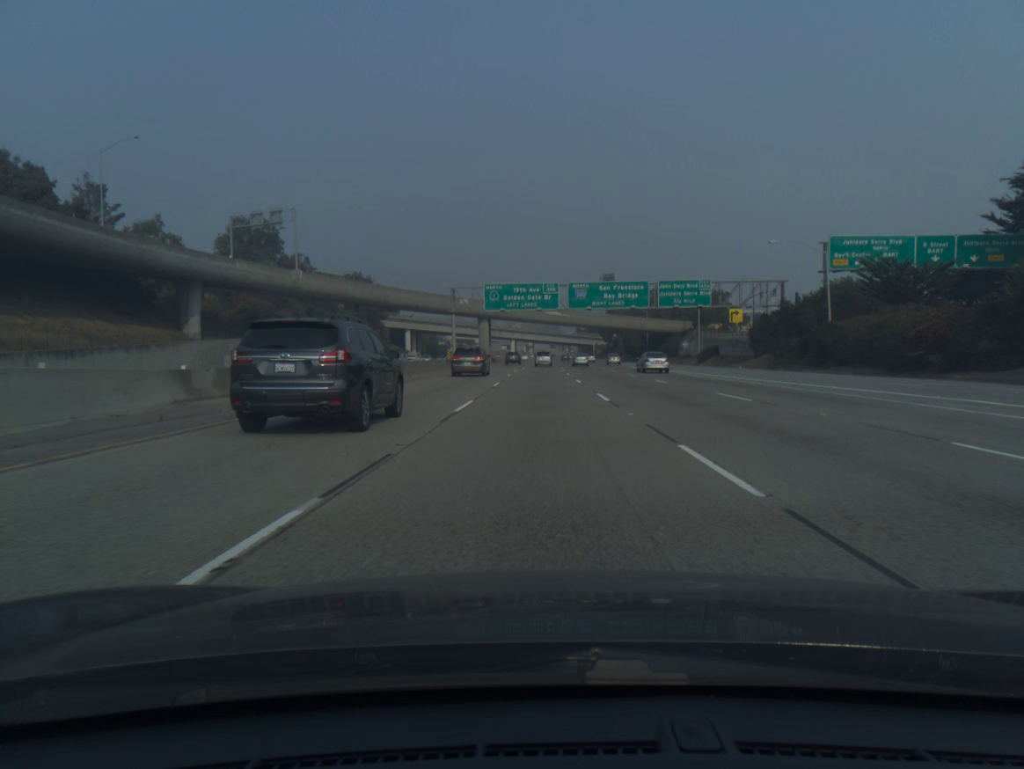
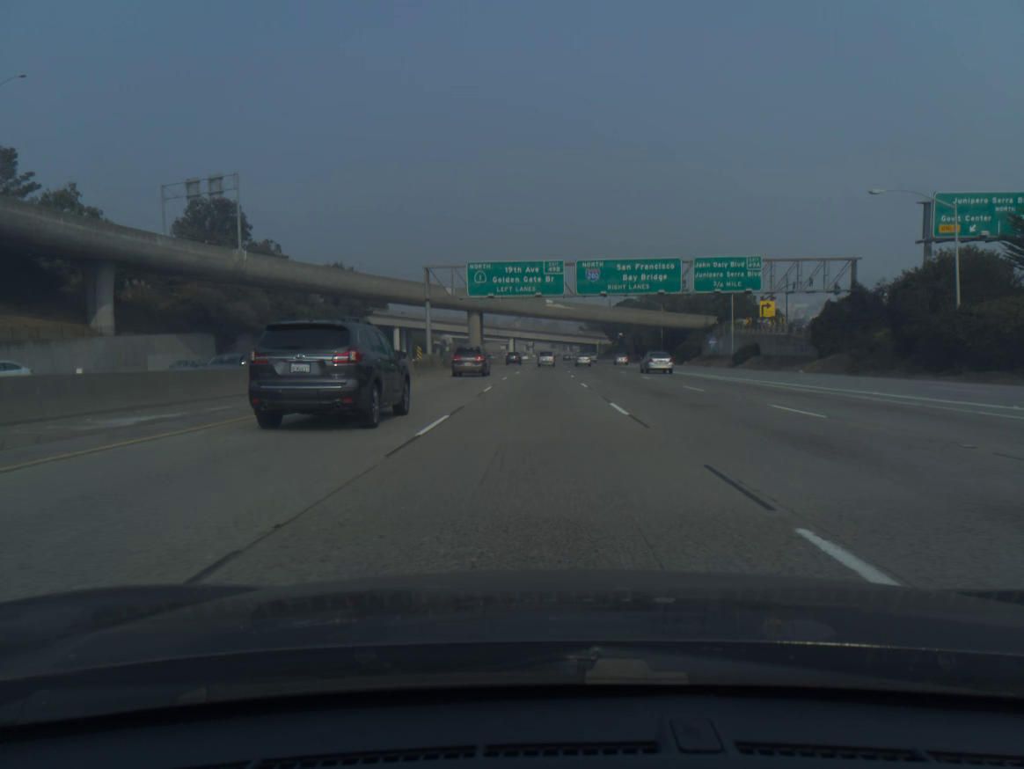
(0.0, +19.1) m; 0°
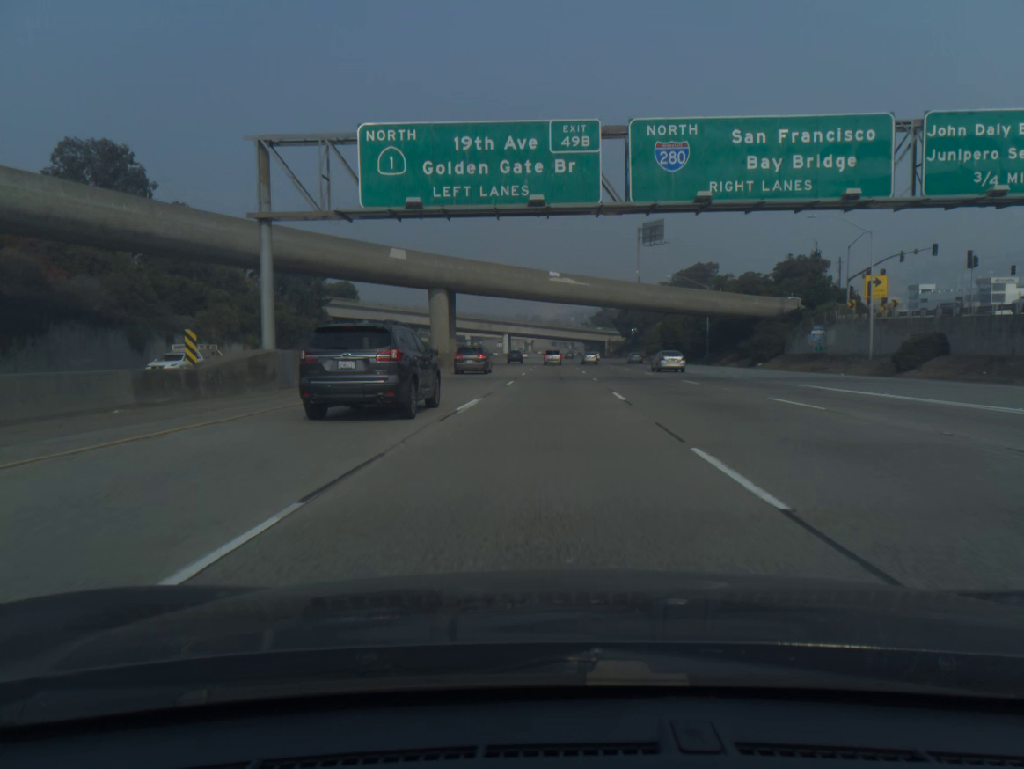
(-0.1, +38.5) m; 0°
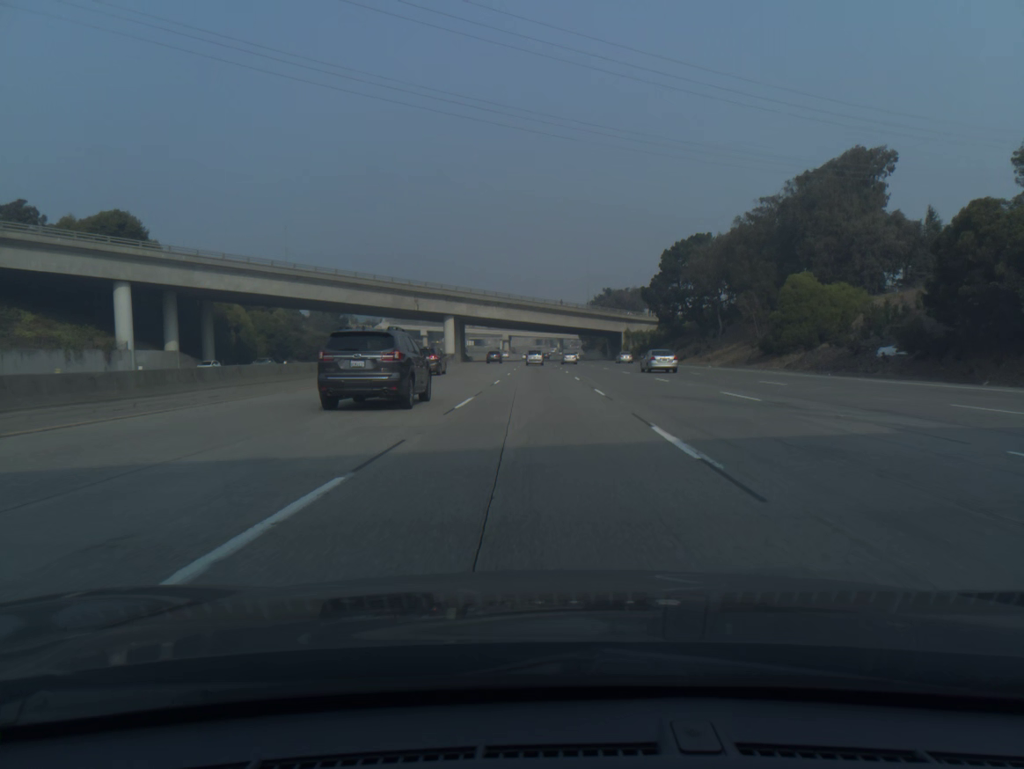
(+2.0, +97.6) m; +1°
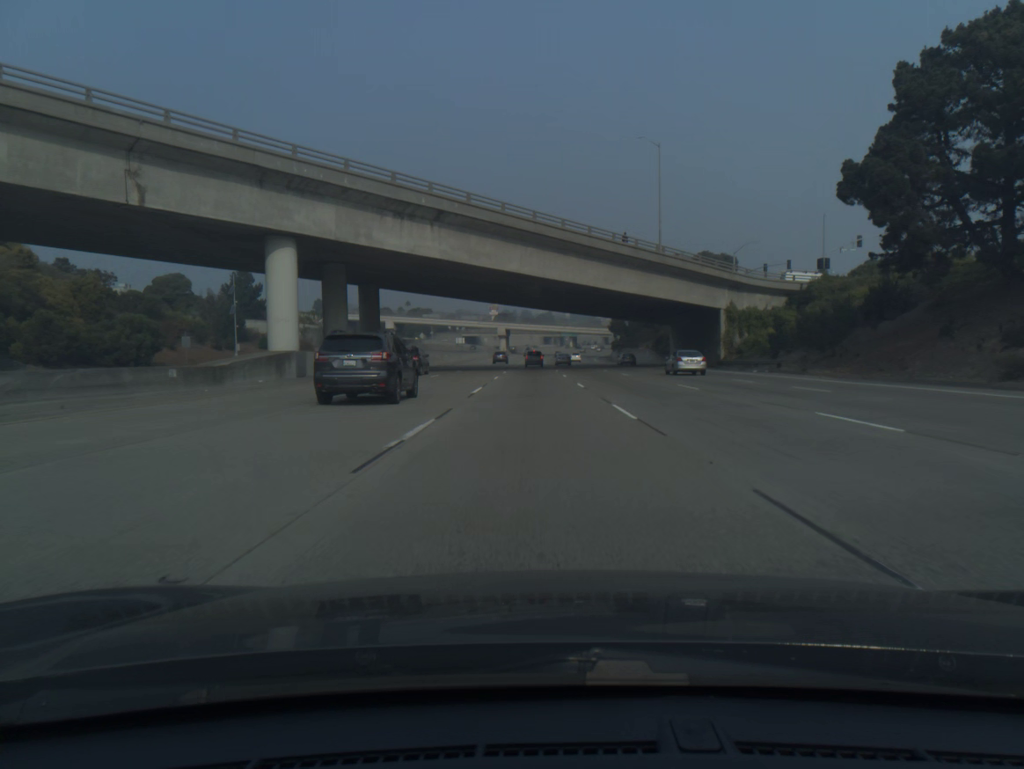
(-0.5, +78.9) m; -1°
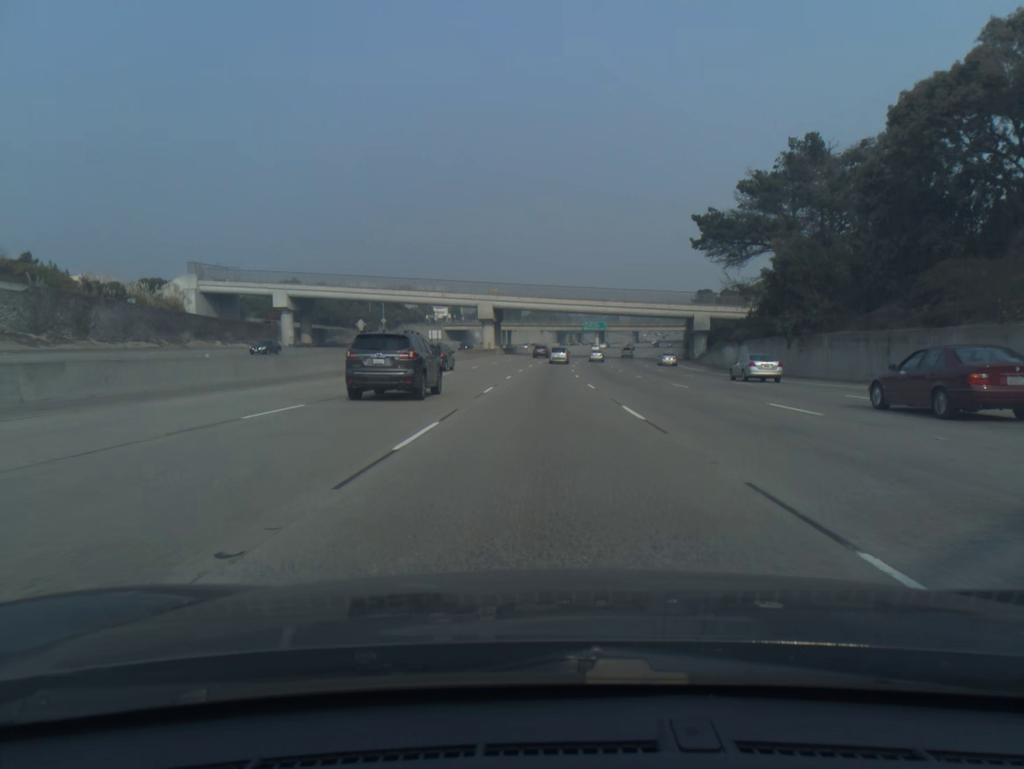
(-1.3, +99.5) m; -1°
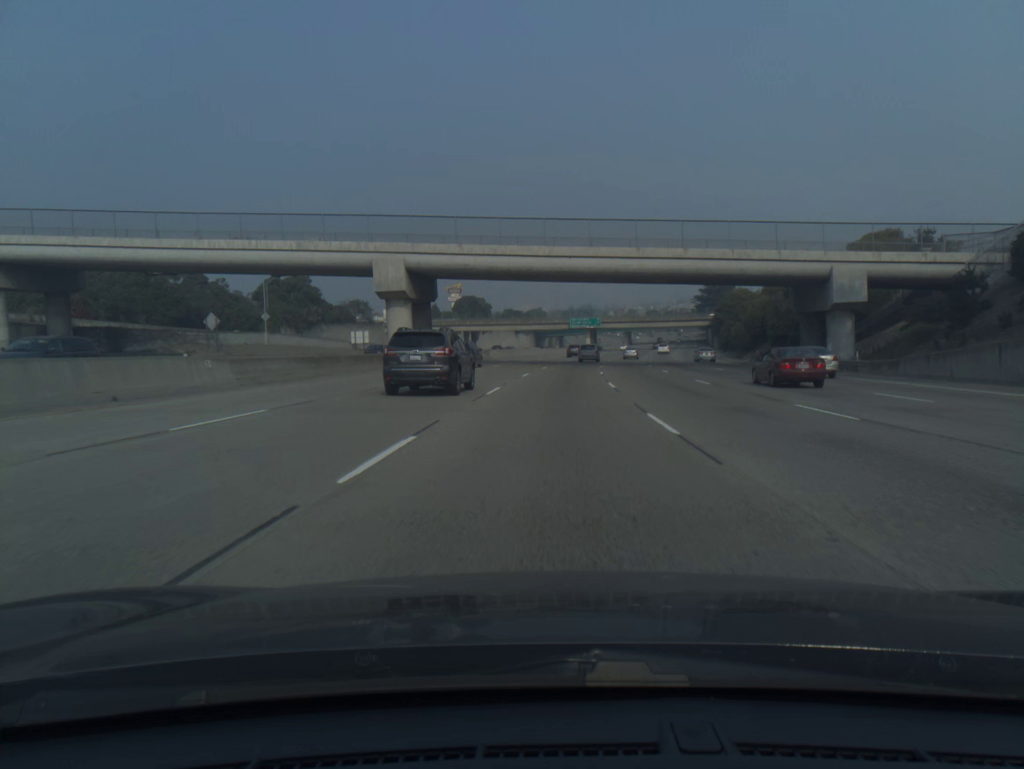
(+0.5, +59.8) m; +2°
